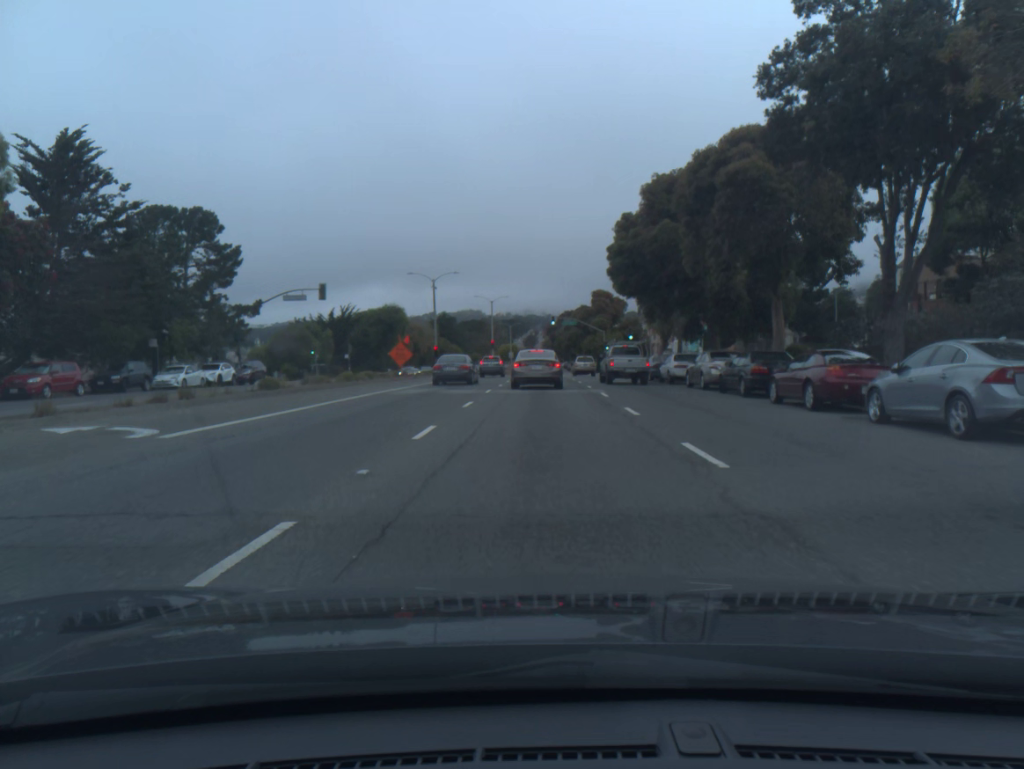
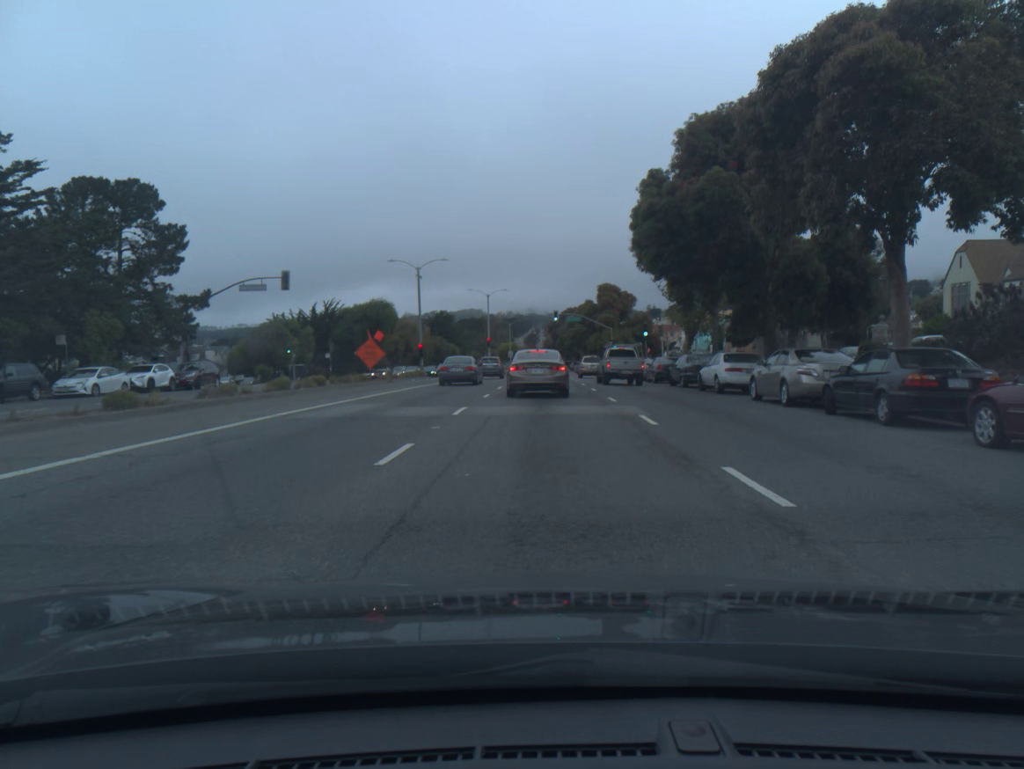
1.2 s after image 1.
(0.0, +9.7) m; 0°
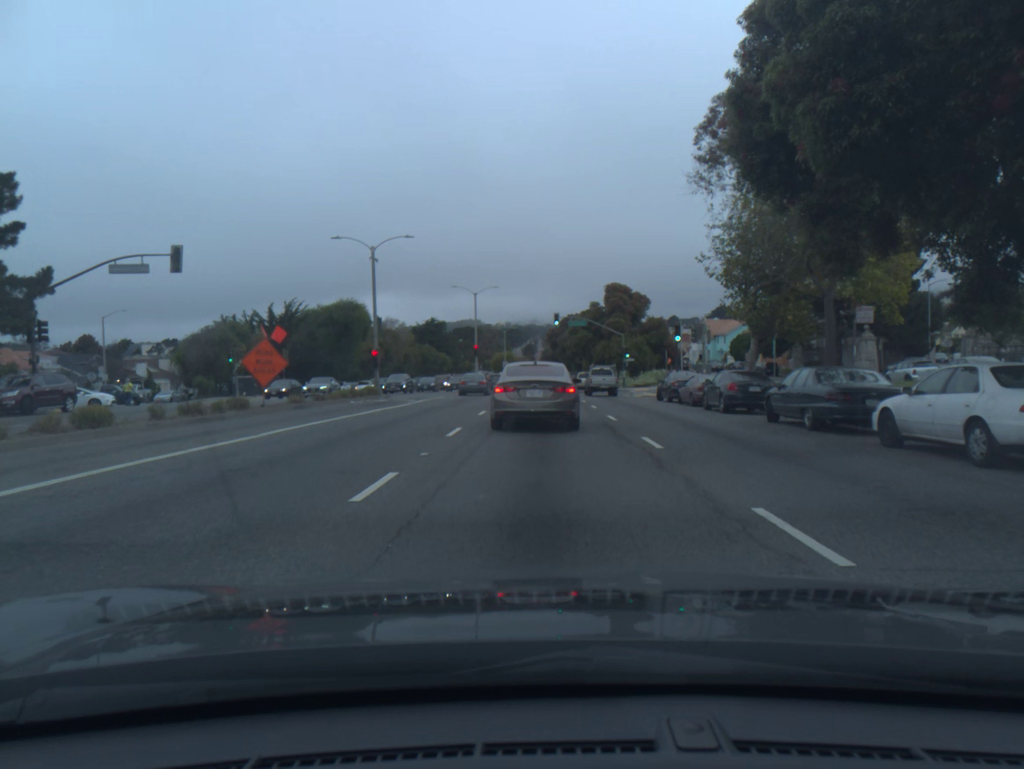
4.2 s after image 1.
(0.0, +16.1) m; 0°
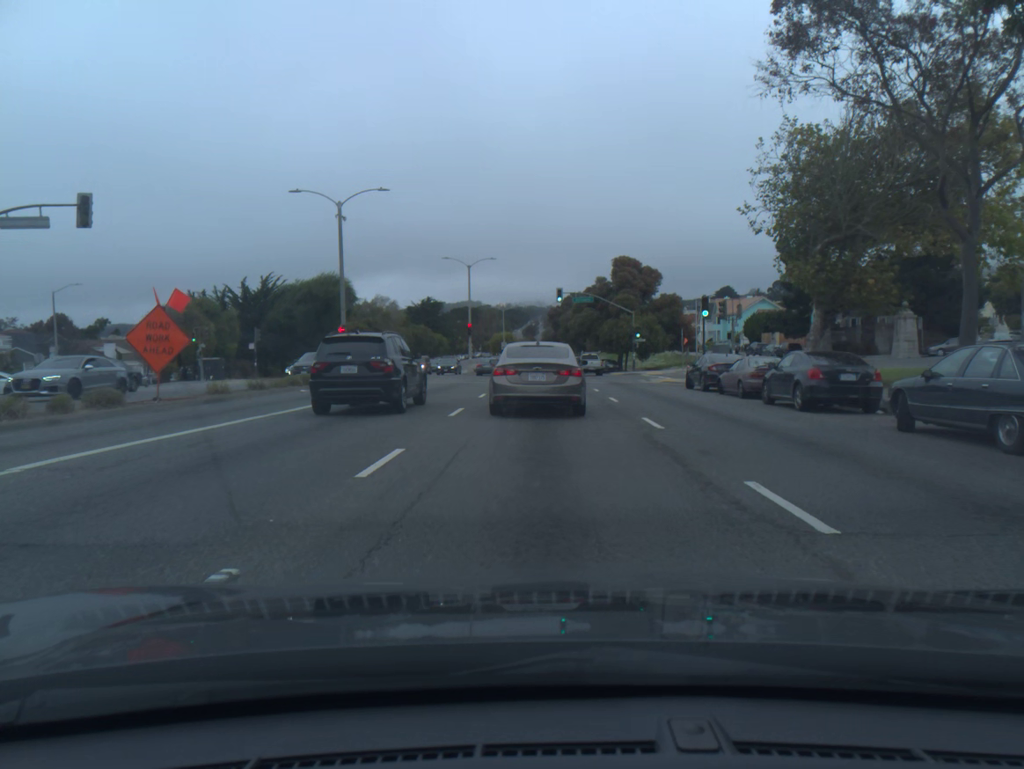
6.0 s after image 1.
(-0.1, +7.3) m; -1°
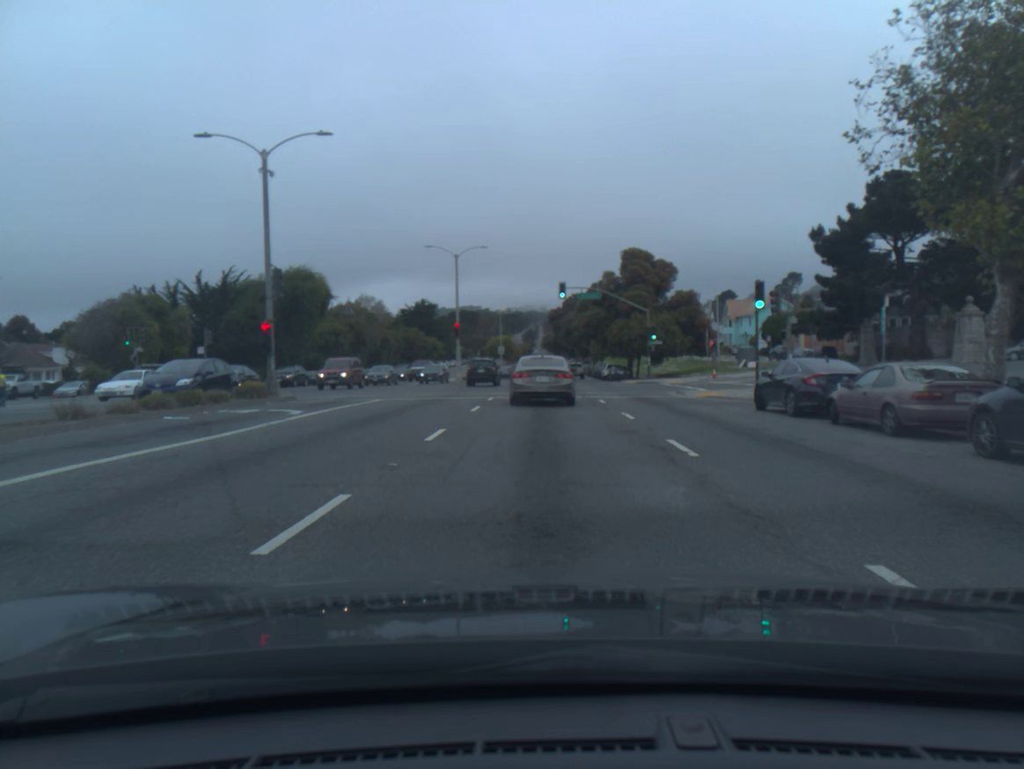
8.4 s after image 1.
(+0.1, +10.1) m; +1°
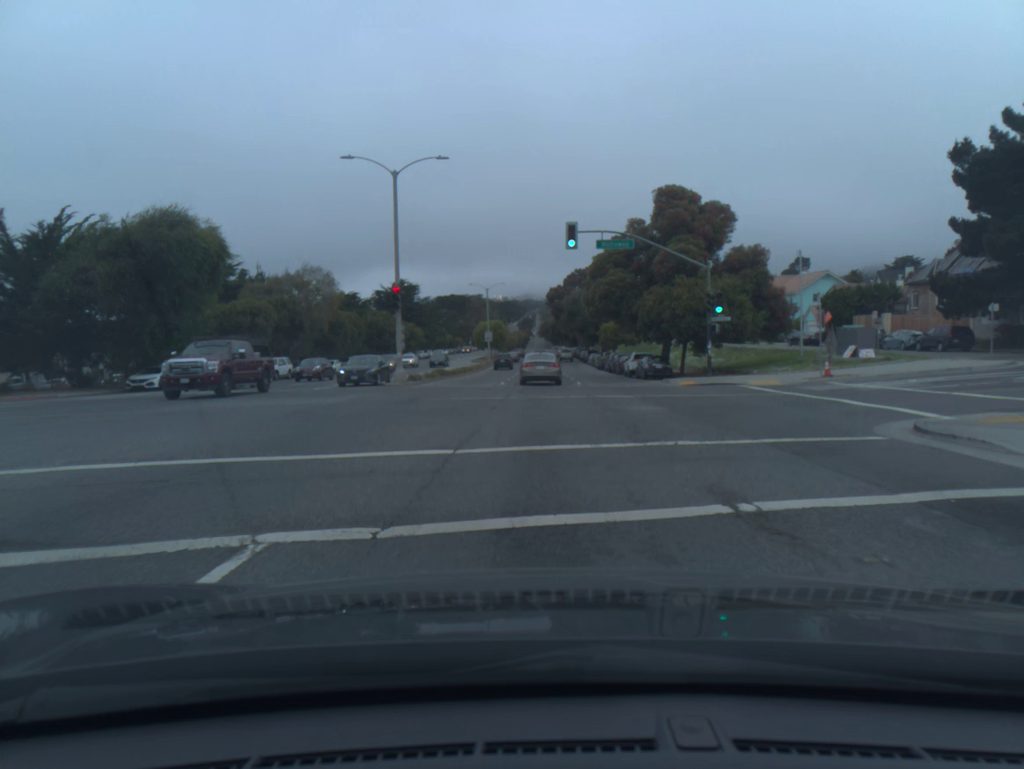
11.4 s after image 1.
(-0.1, +22.4) m; 0°
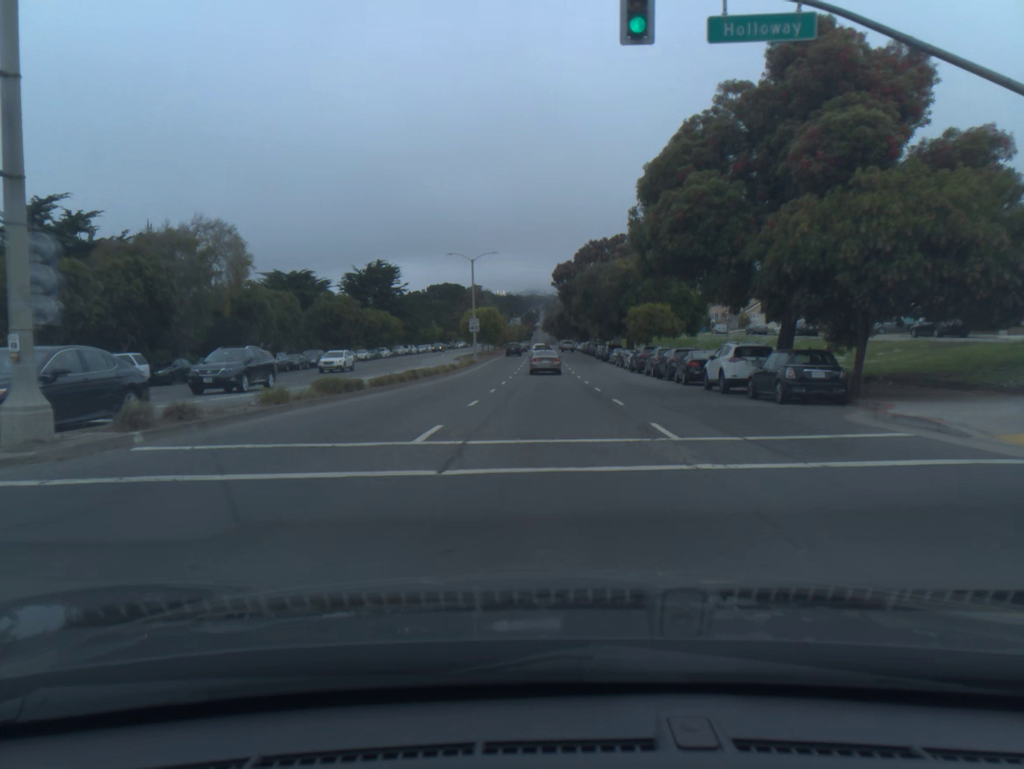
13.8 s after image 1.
(-0.1, +24.9) m; 0°
